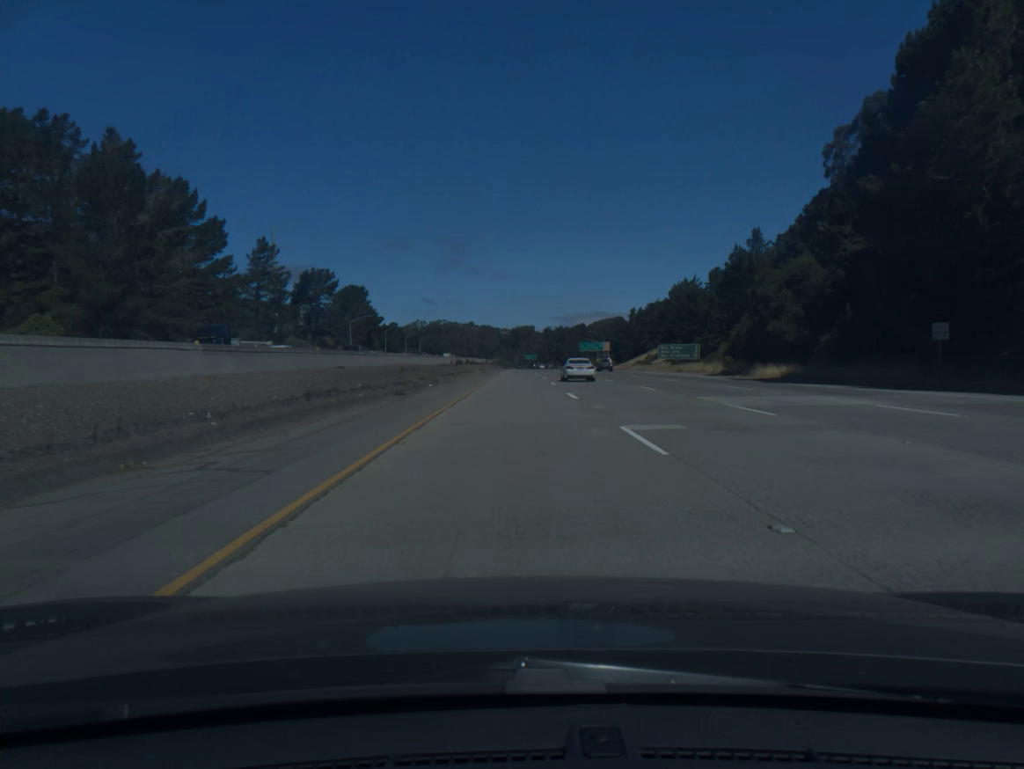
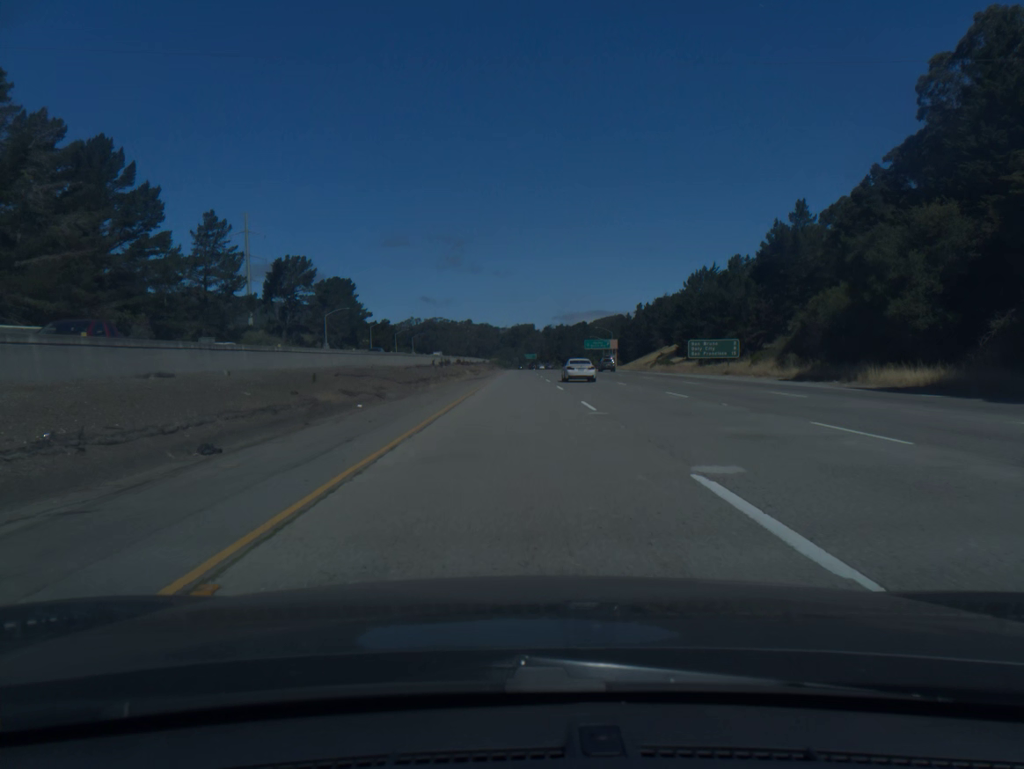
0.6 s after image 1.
(0.0, +20.4) m; 0°
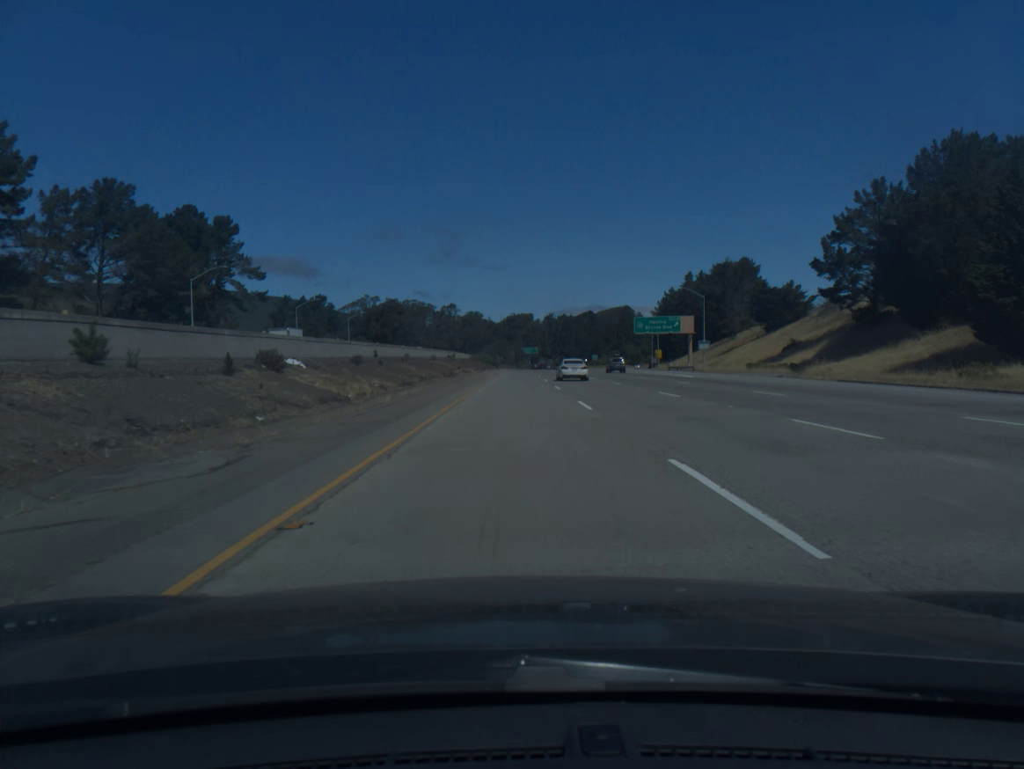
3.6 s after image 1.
(+0.2, +101.4) m; 0°
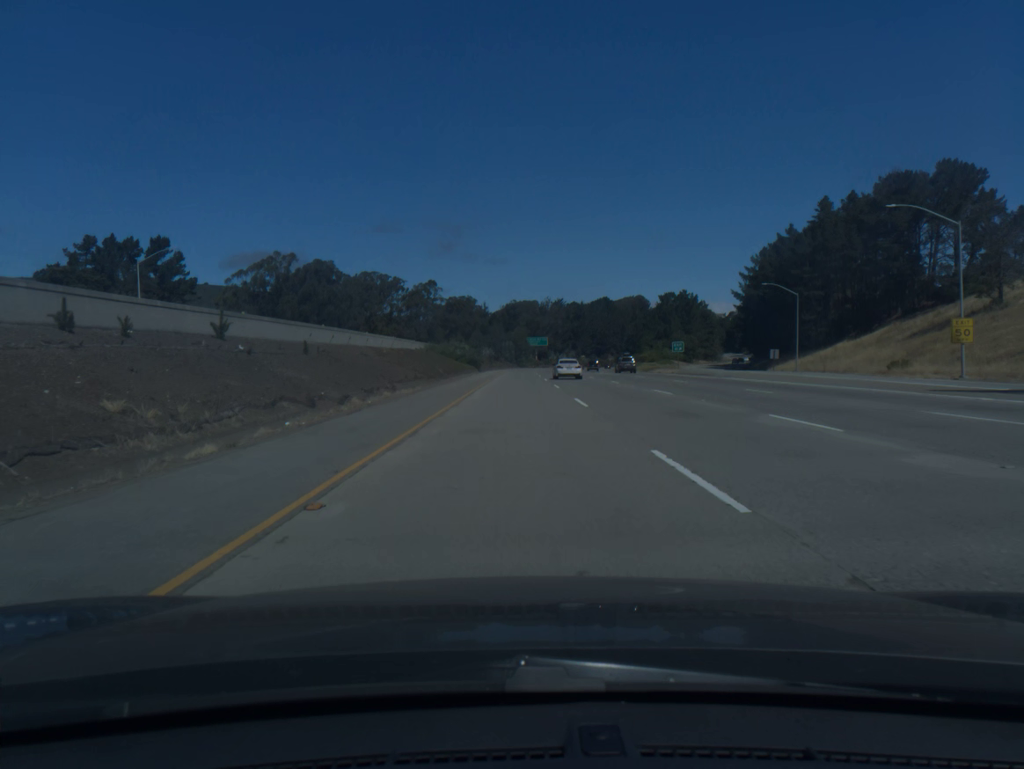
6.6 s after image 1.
(0.0, +101.1) m; 0°
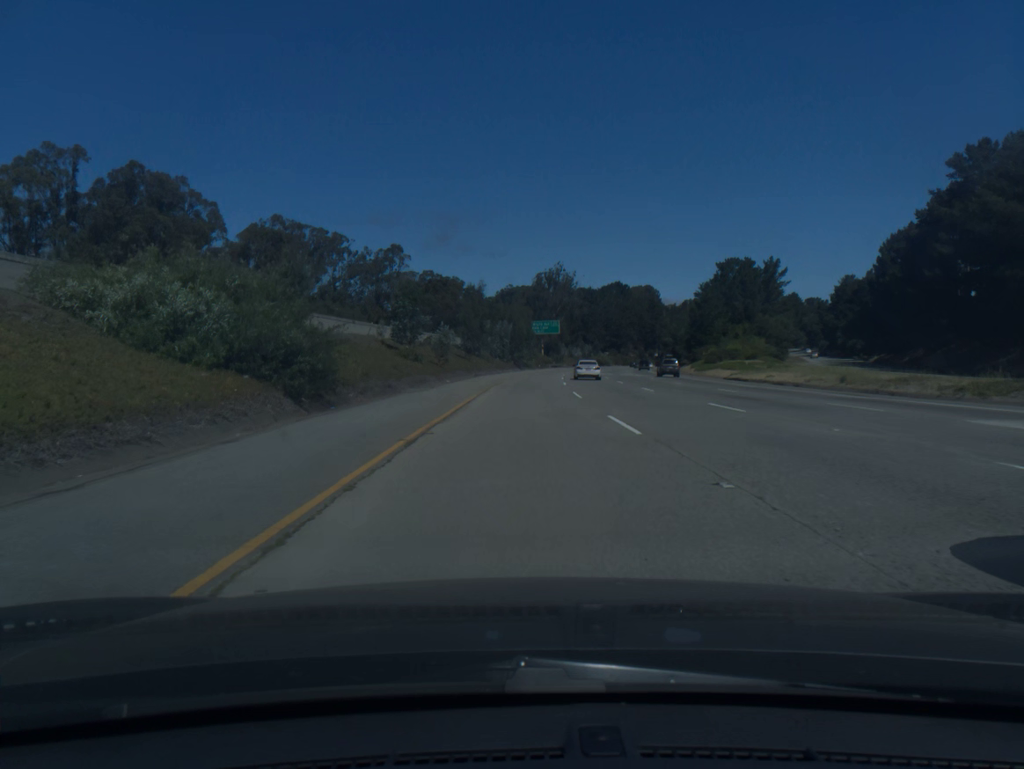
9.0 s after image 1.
(0.0, +81.1) m; 0°
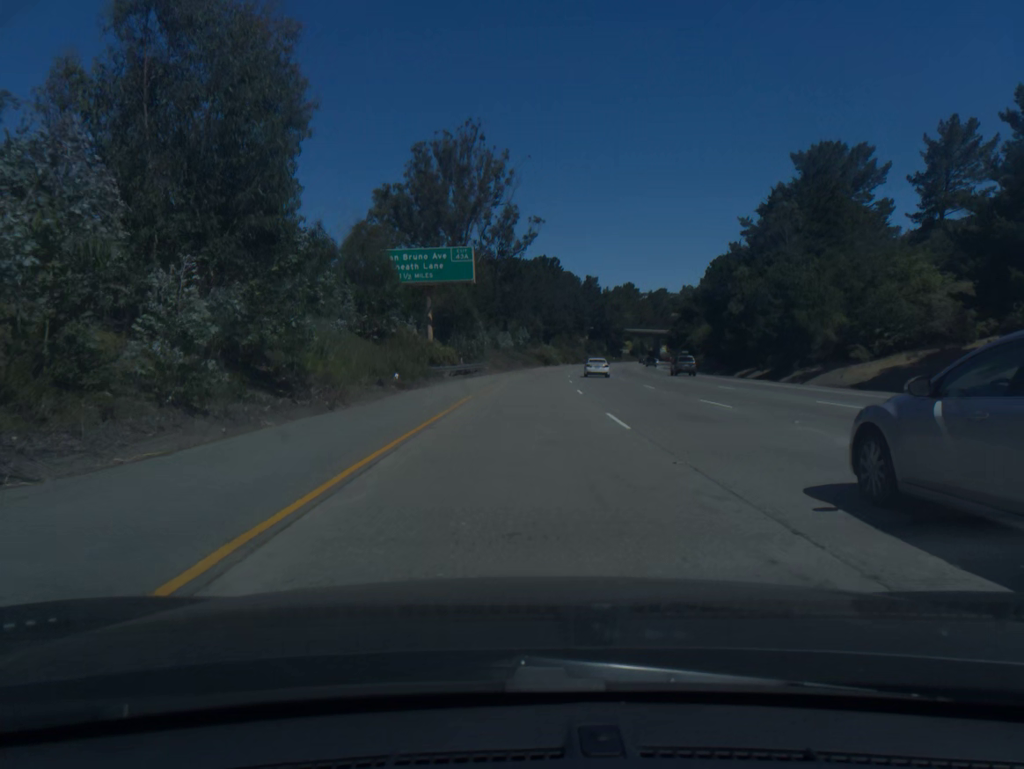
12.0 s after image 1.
(+4.8, +101.1) m; +6°
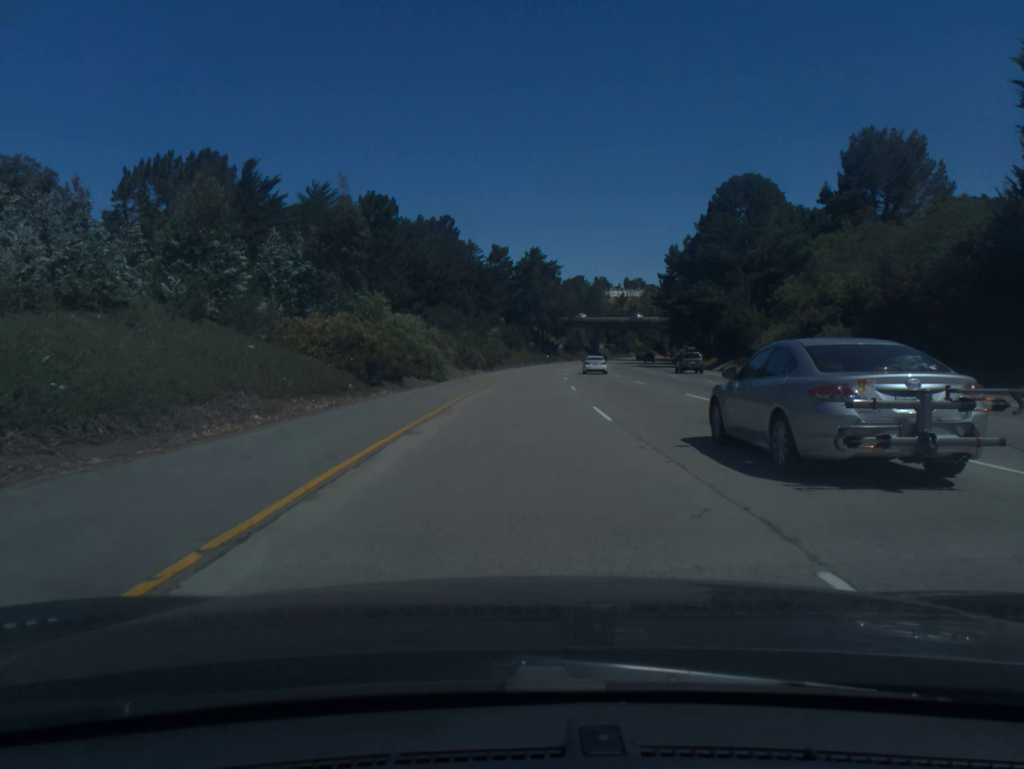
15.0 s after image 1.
(+6.3, +101.1) m; +7°
